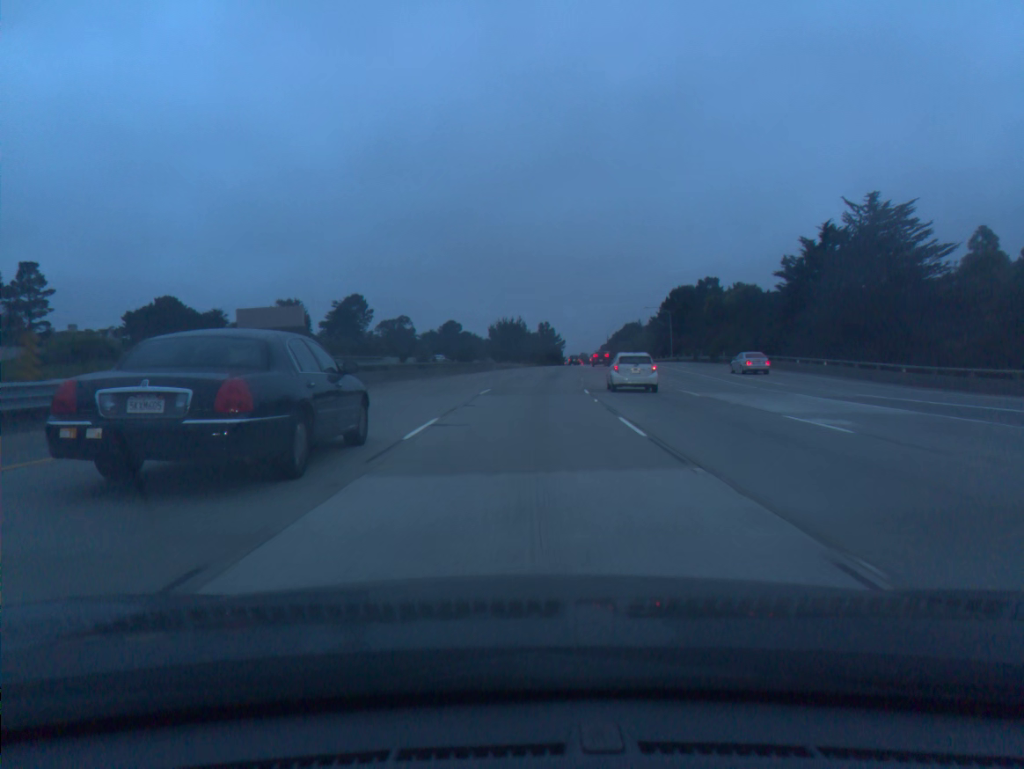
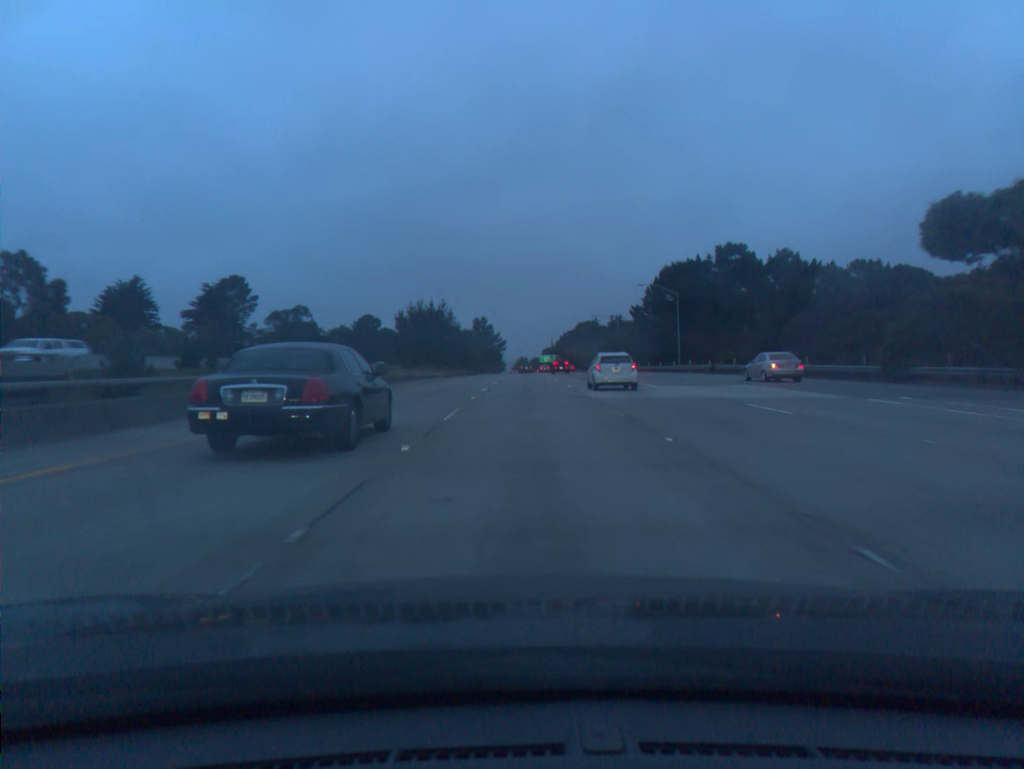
(+2.2, +53.8) m; +4°
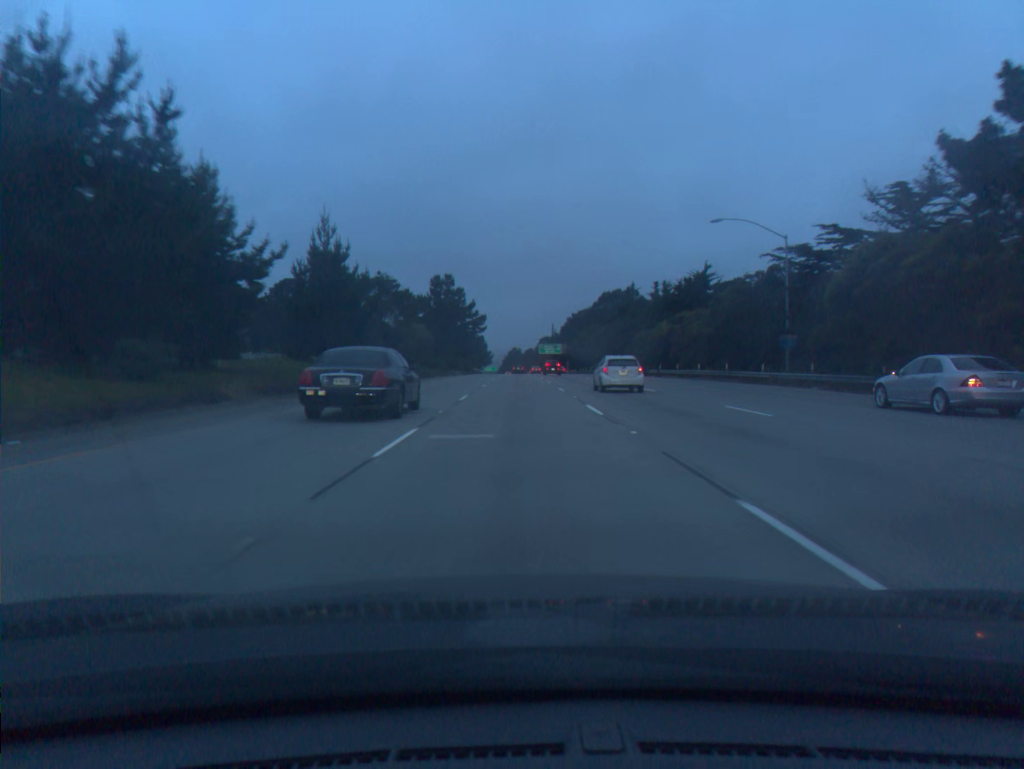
(+1.1, +90.5) m; +1°
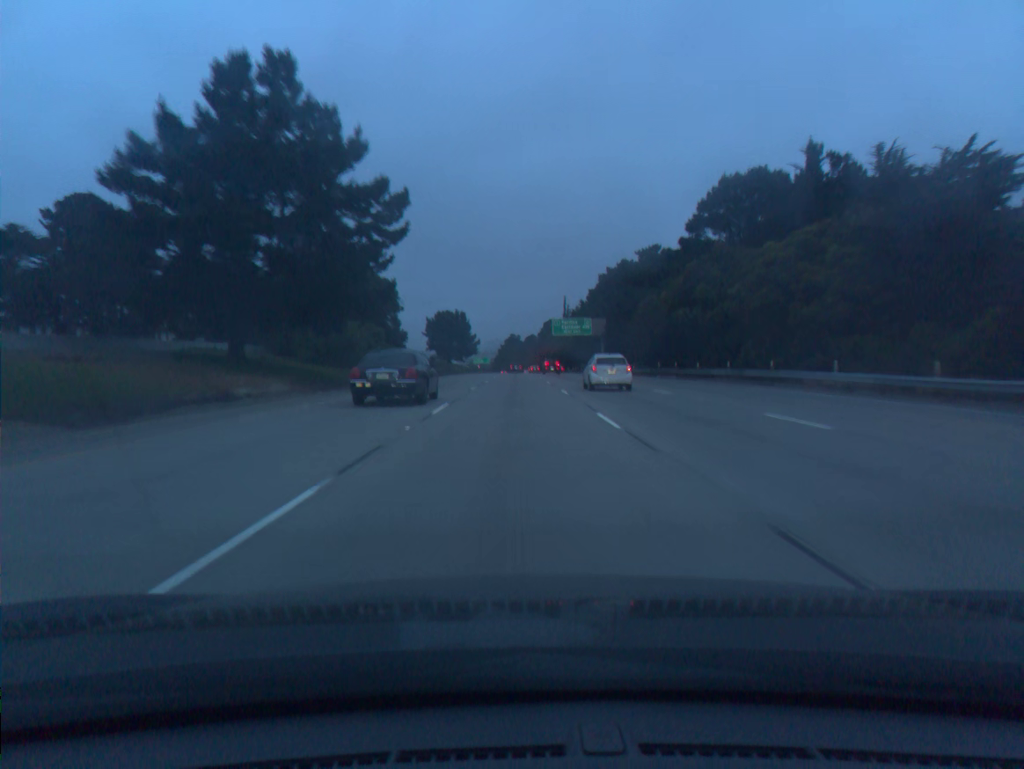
(+0.1, +91.5) m; 0°
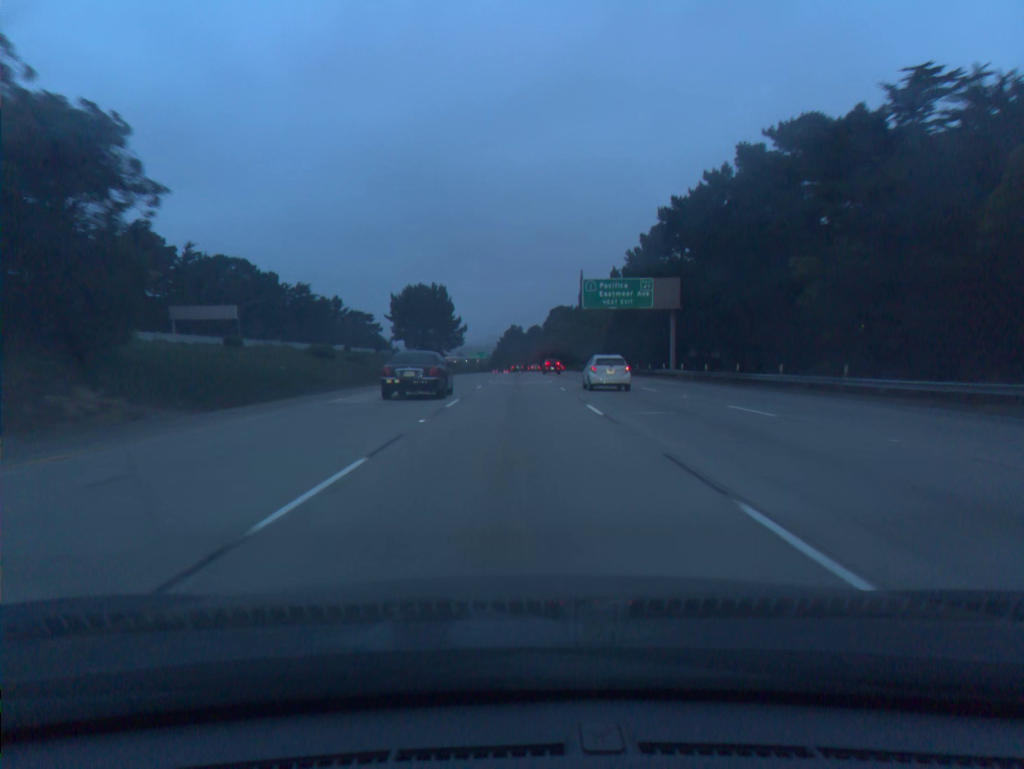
(-0.1, +55.0) m; 0°
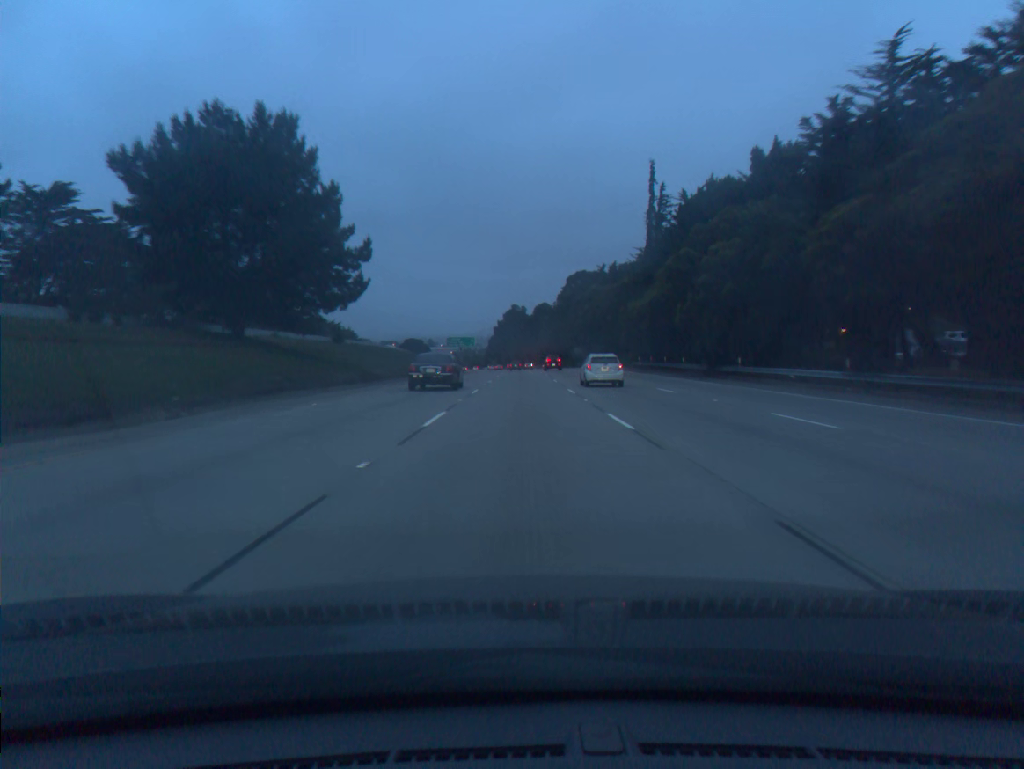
(-0.1, +91.3) m; 0°
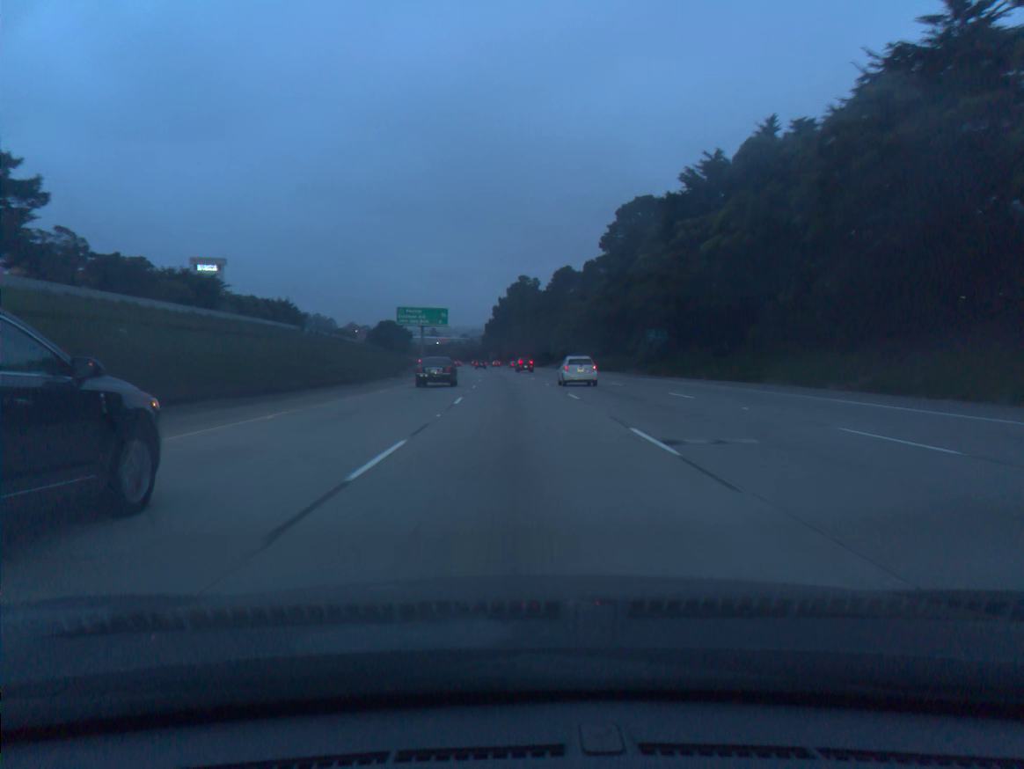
(+0.3, +91.1) m; -1°
